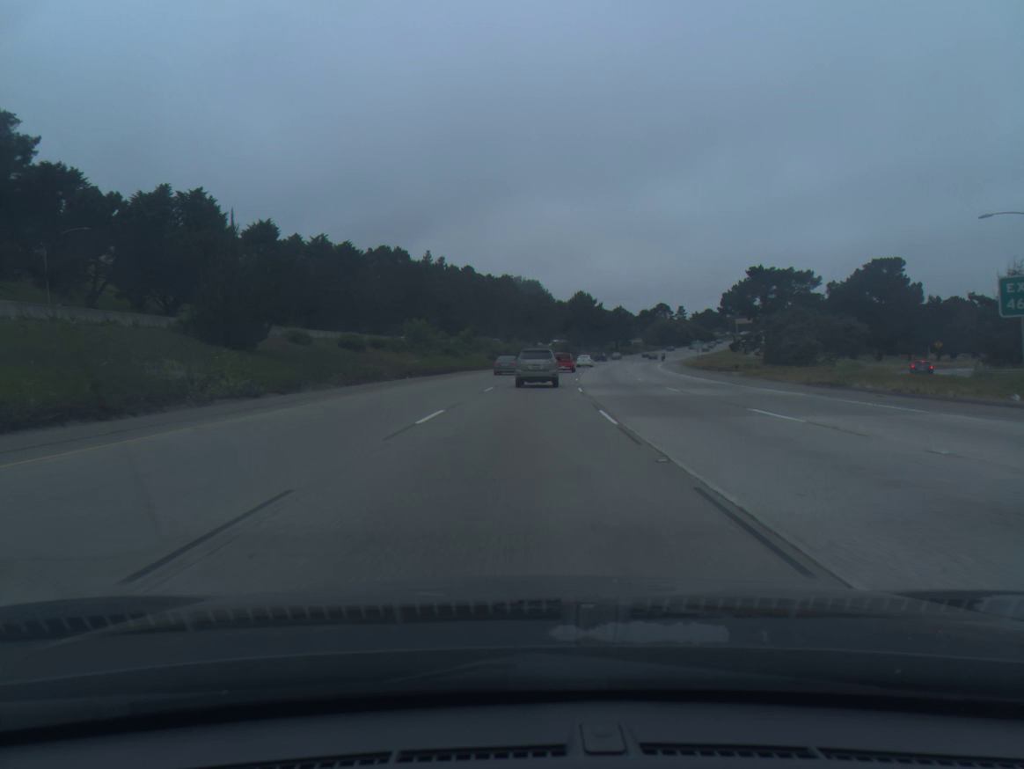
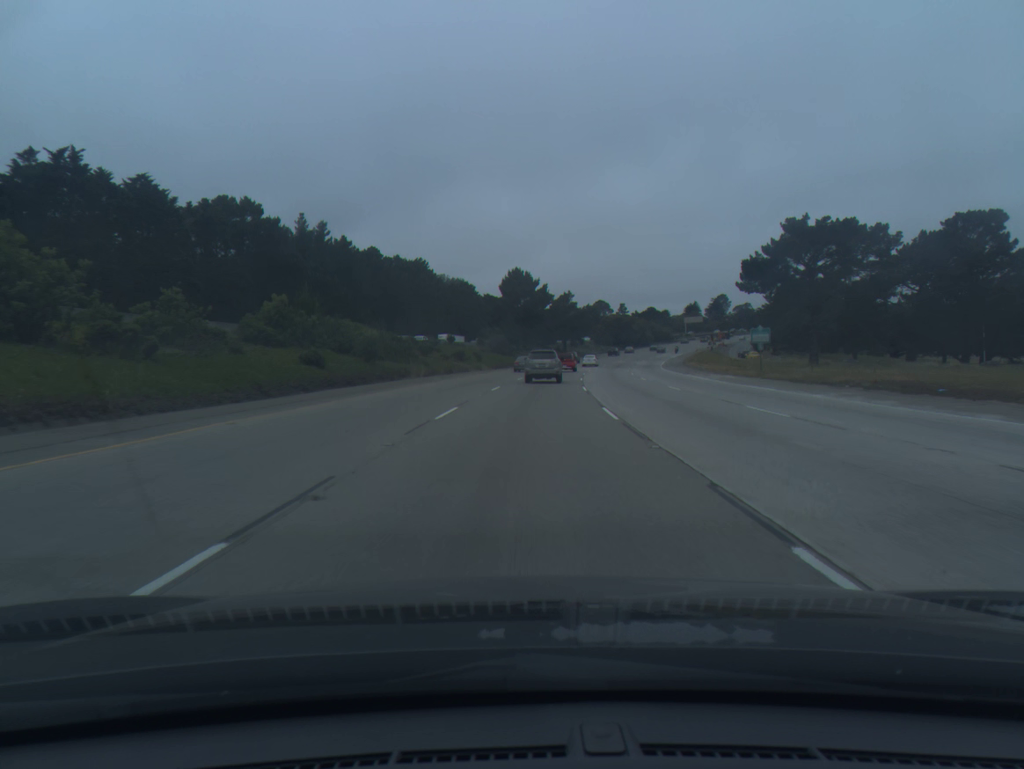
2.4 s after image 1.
(+2.6, +57.0) m; +5°
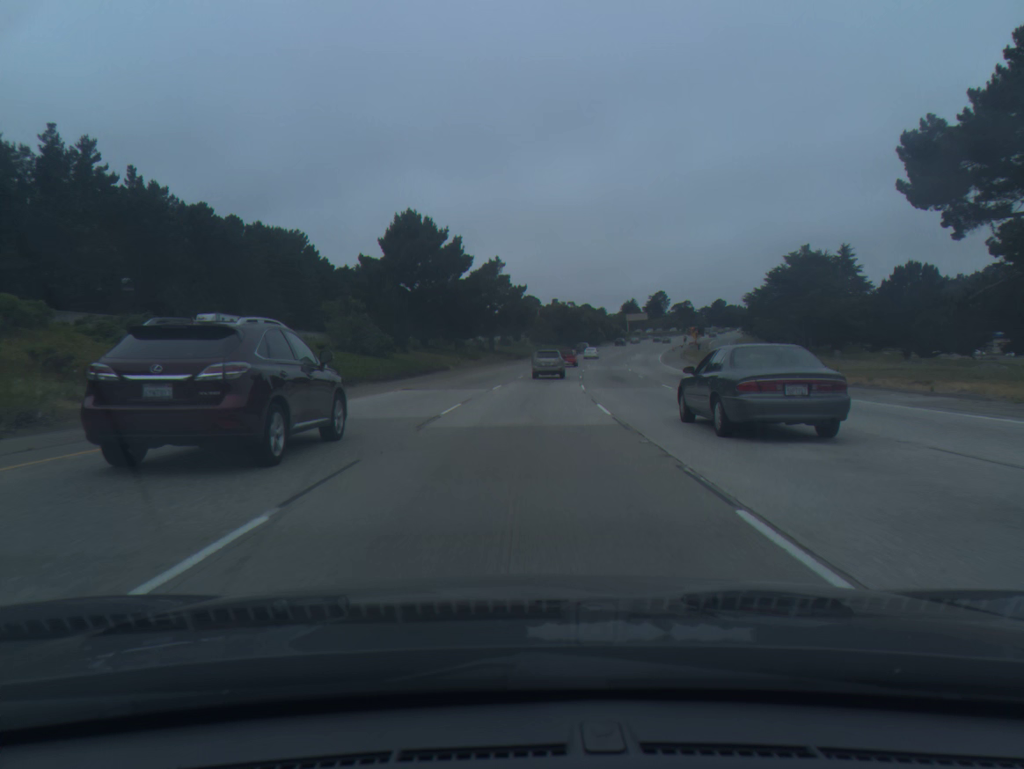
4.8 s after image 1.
(+2.8, +57.1) m; +5°
